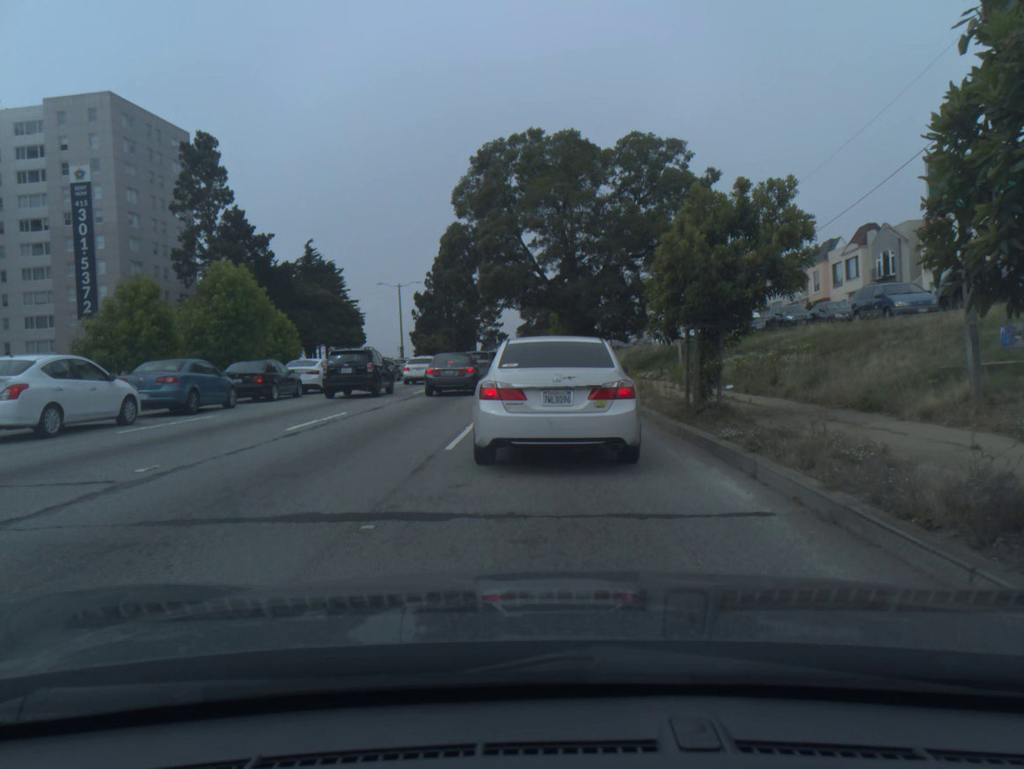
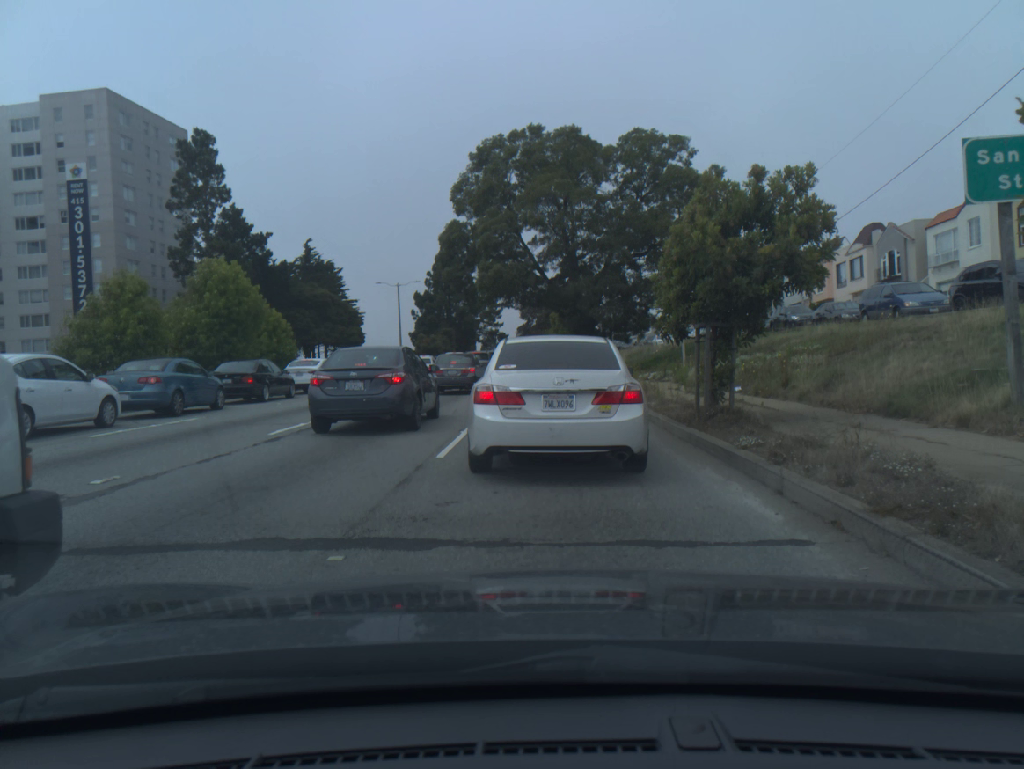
(0.0, +0.9) m; 0°
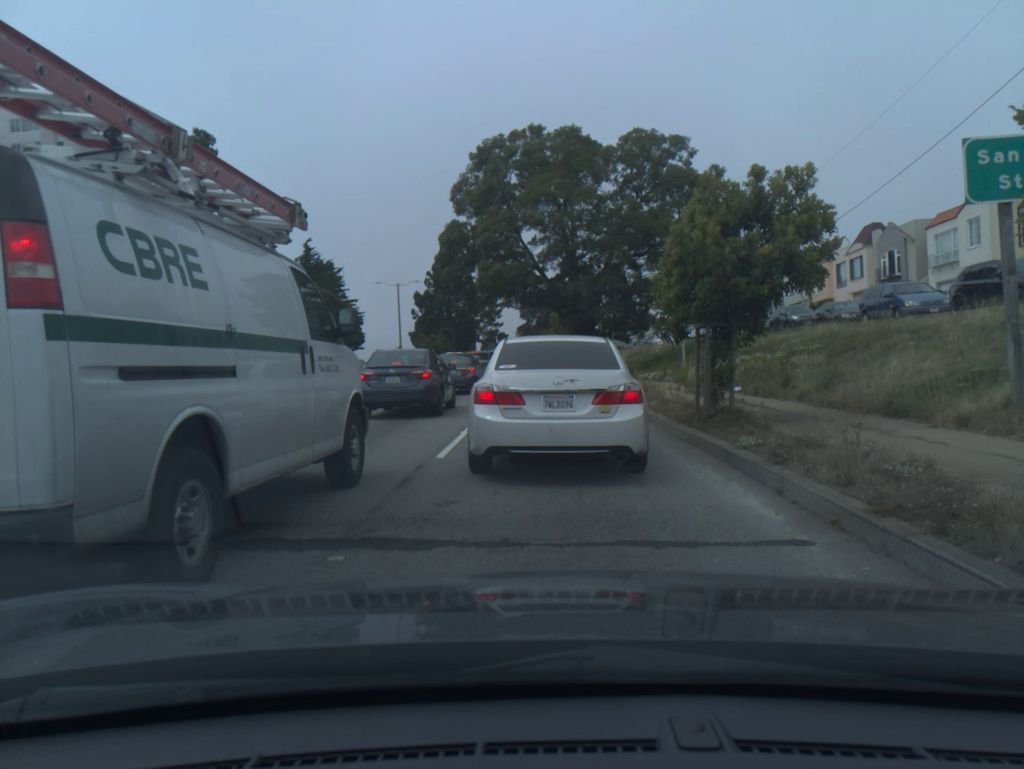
(0.0, 0.0) m; 0°
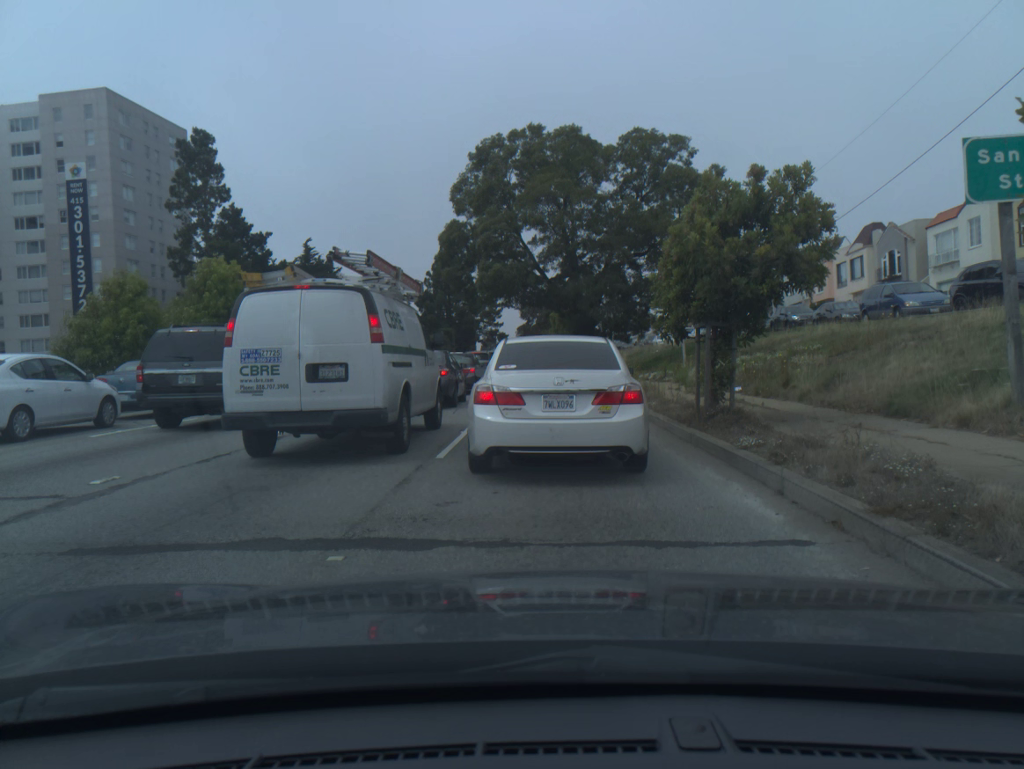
(0.0, -0.1) m; 0°
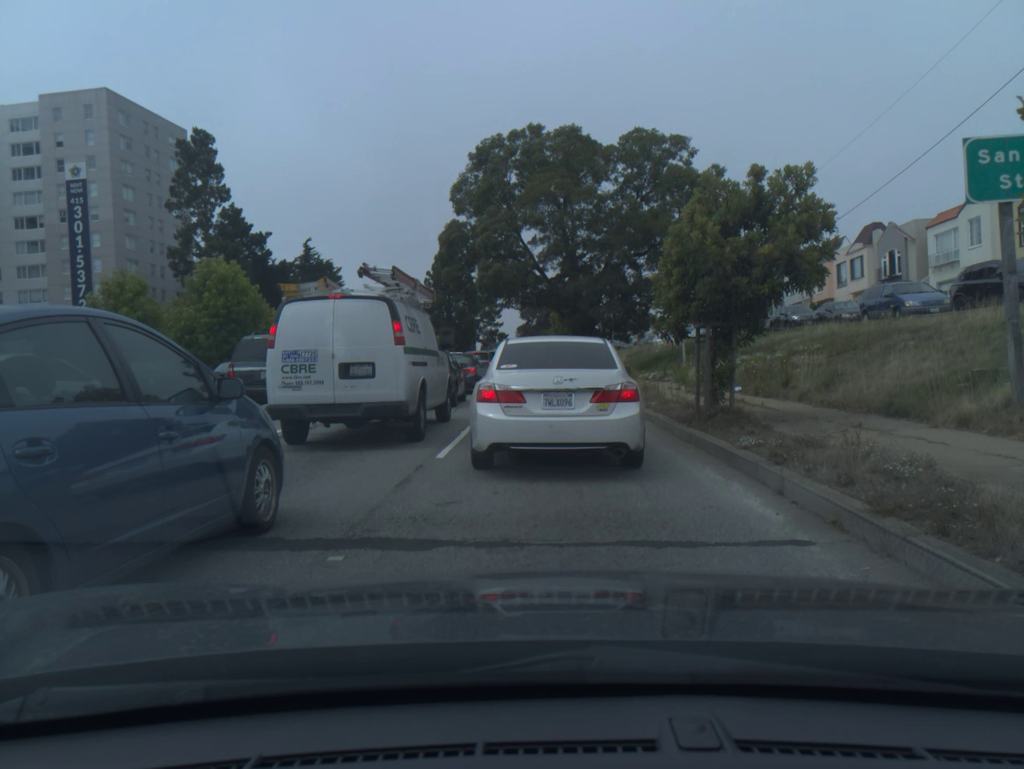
(0.0, 0.0) m; 0°
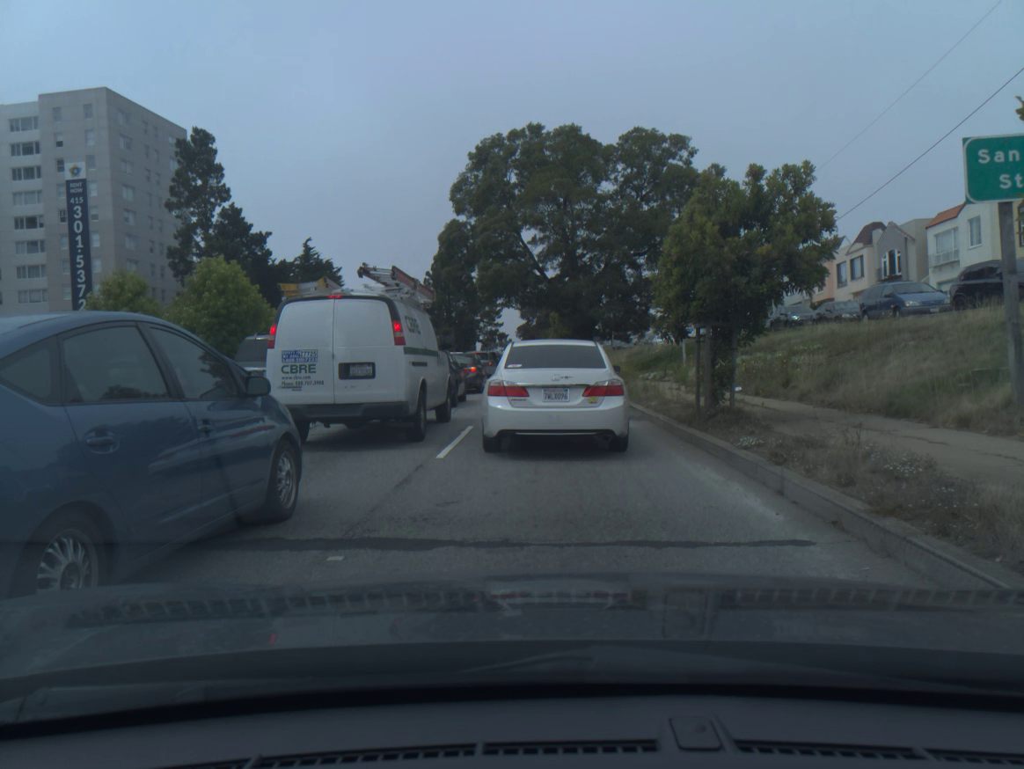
(0.0, 0.0) m; 0°
